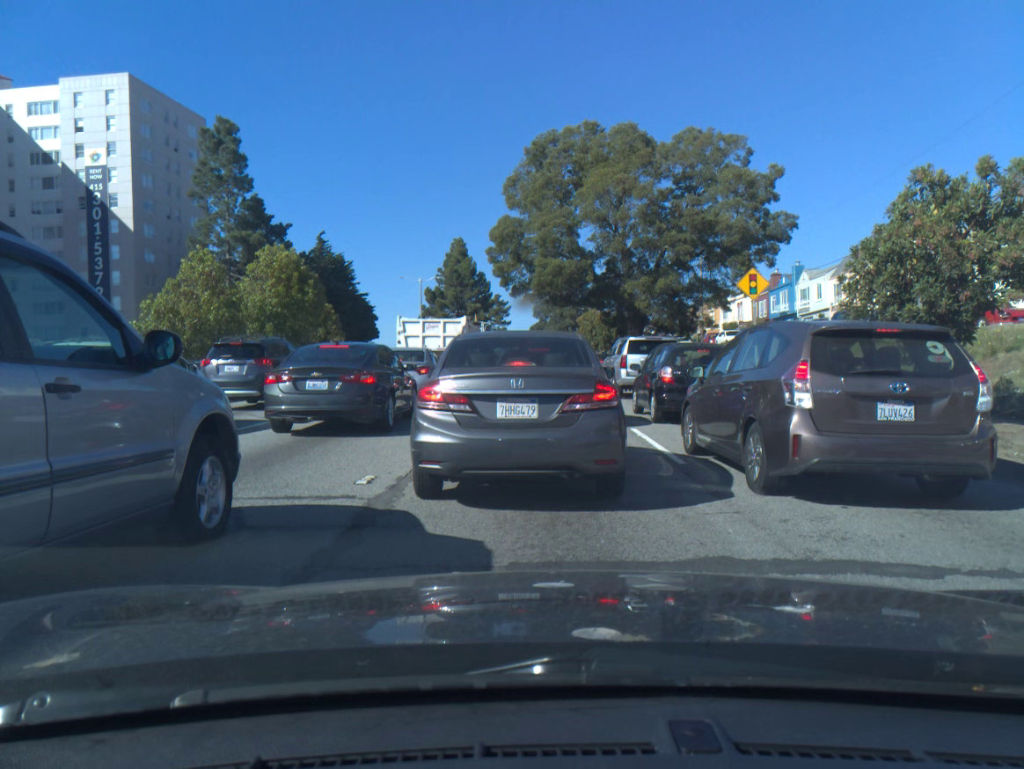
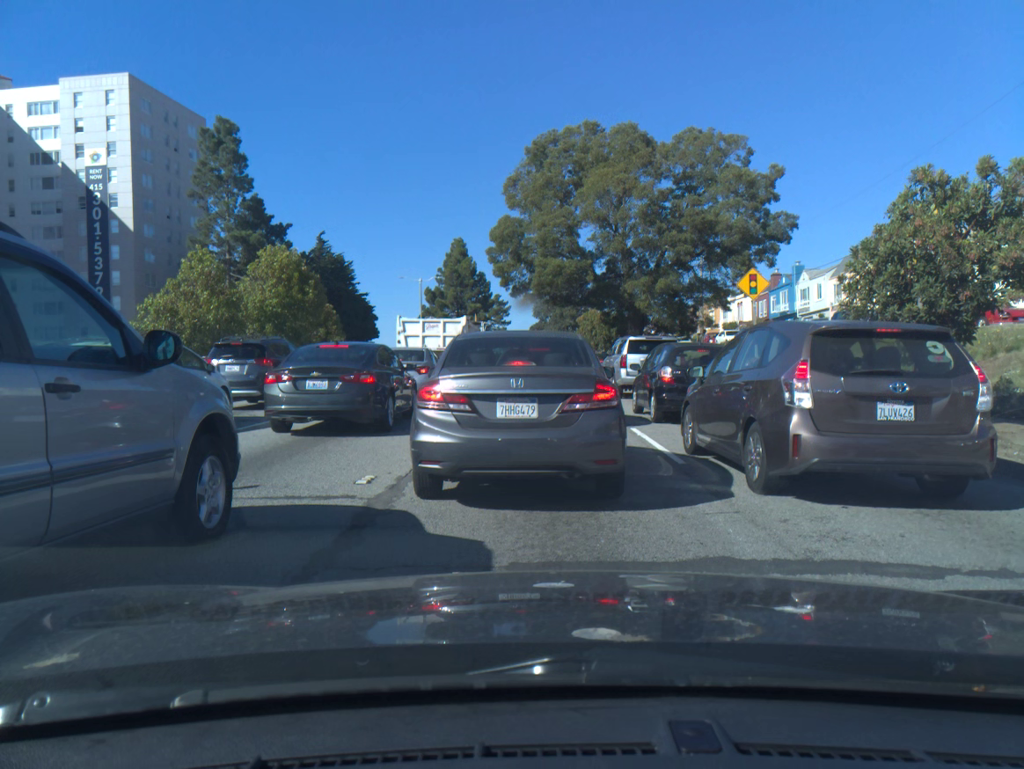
(0.0, 0.0) m; 0°
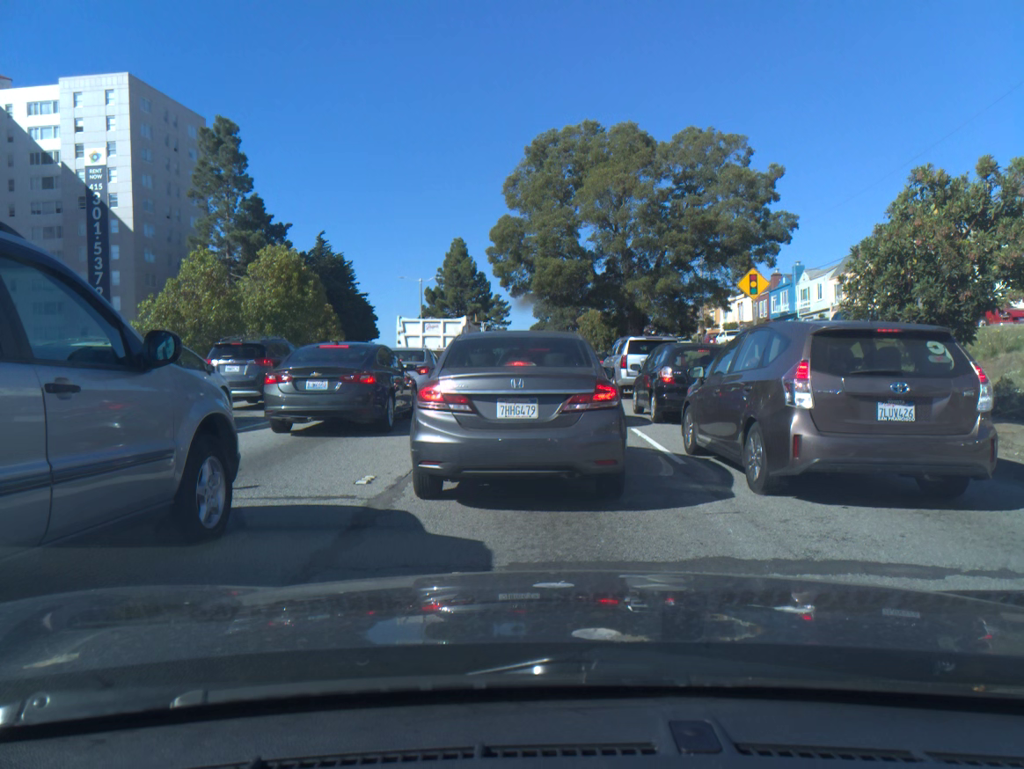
(0.0, 0.0) m; 0°
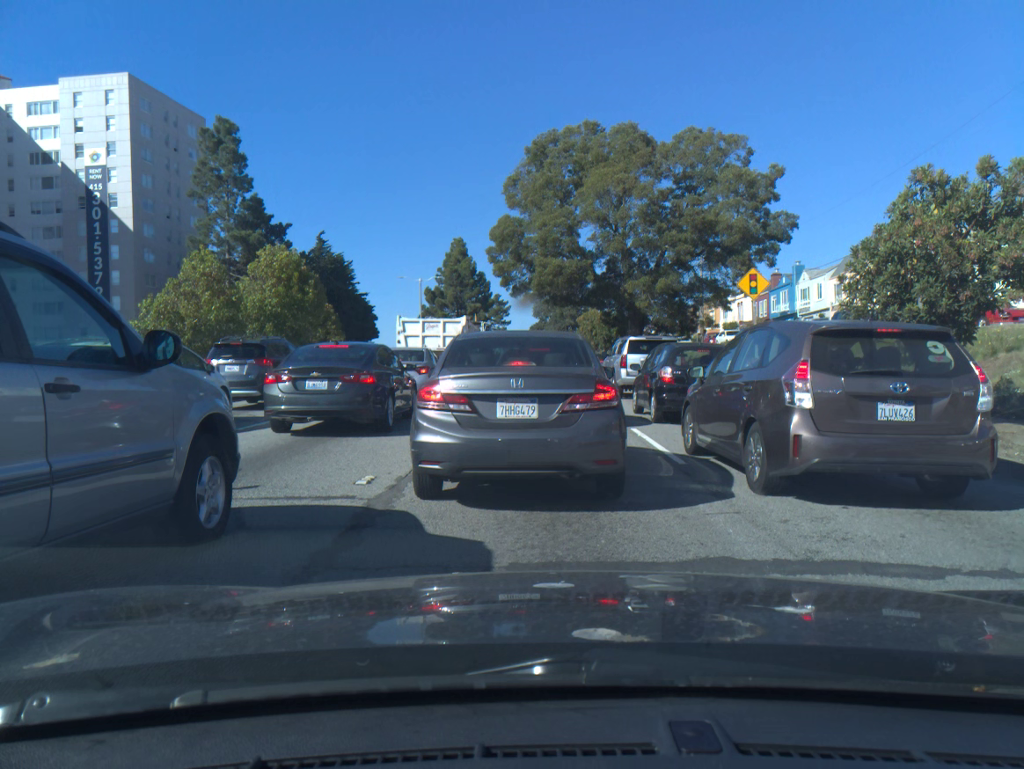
(0.0, 0.0) m; 0°
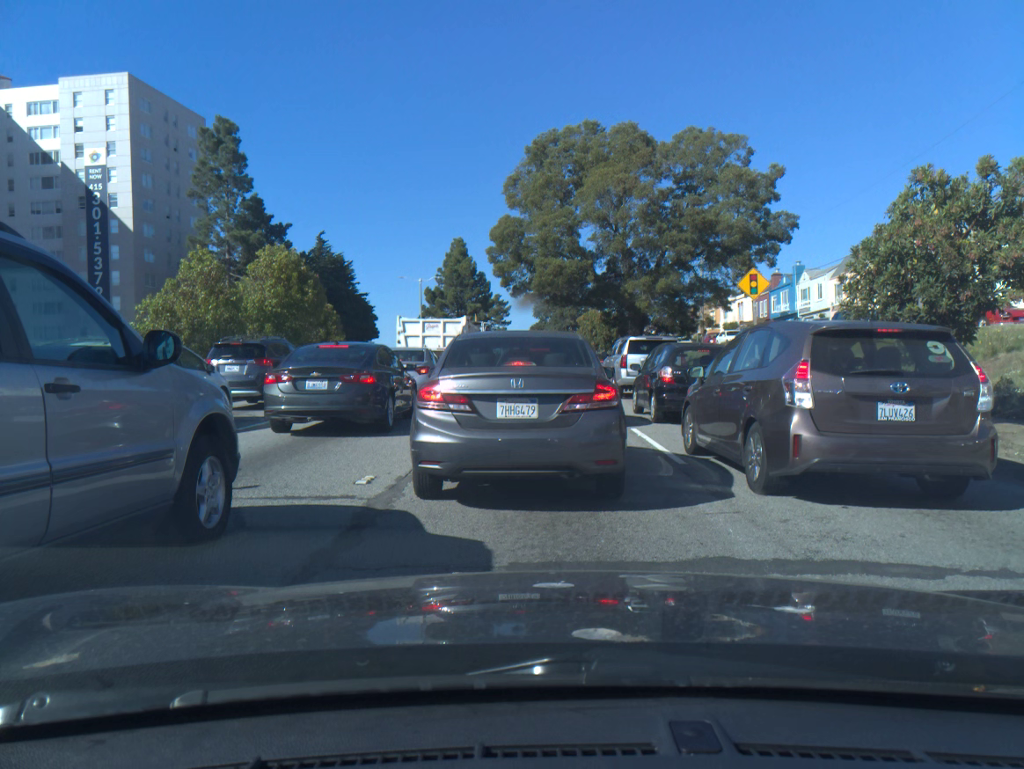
(0.0, 0.0) m; 0°
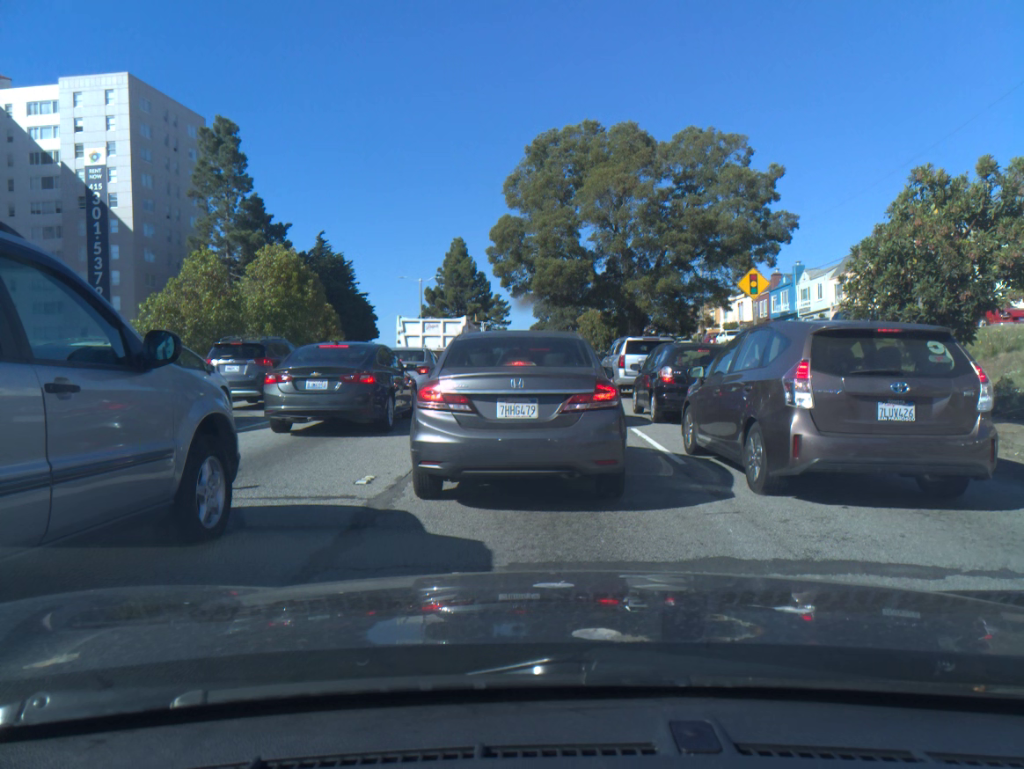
(0.0, 0.0) m; 0°
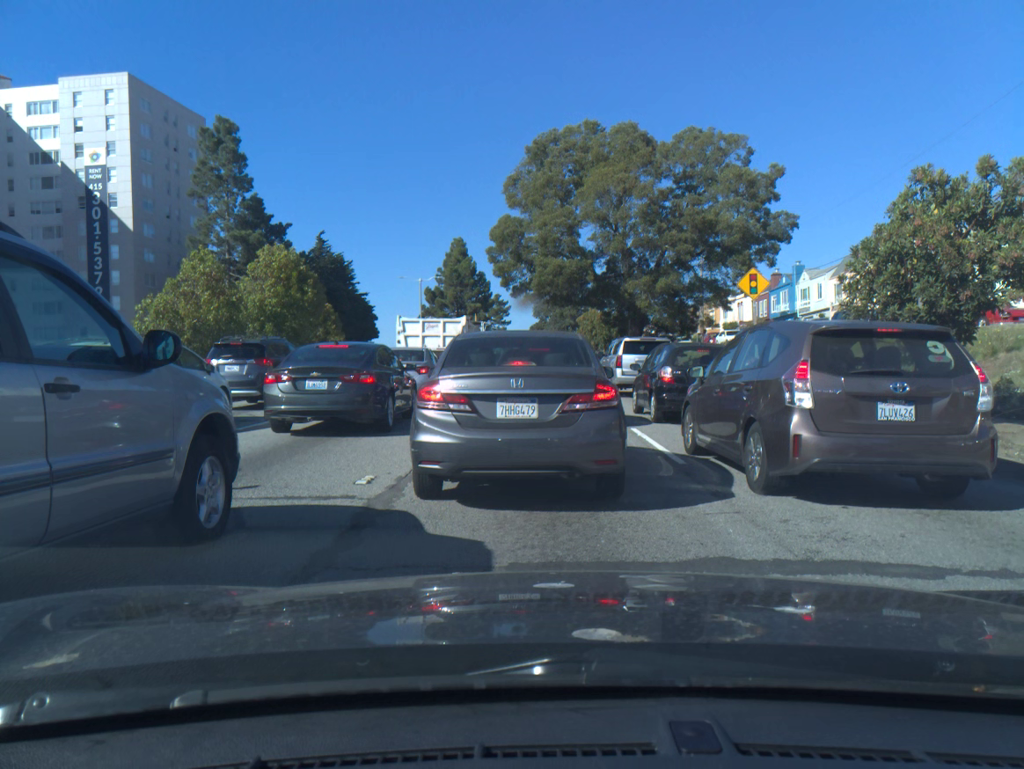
(0.0, 0.0) m; 0°
